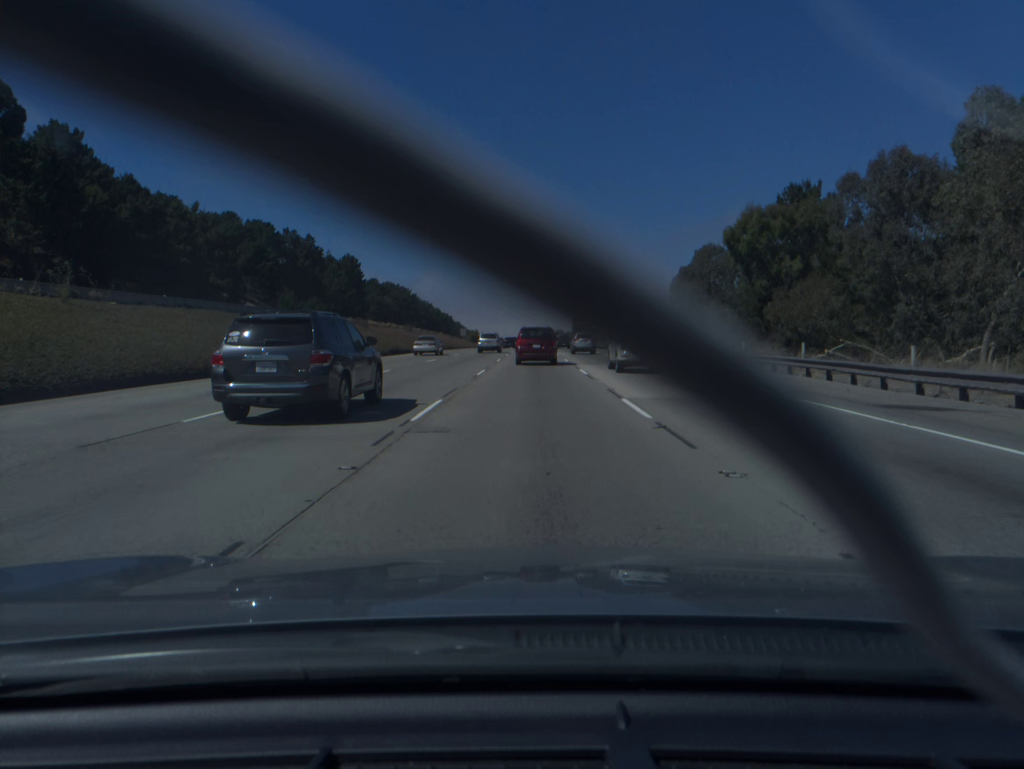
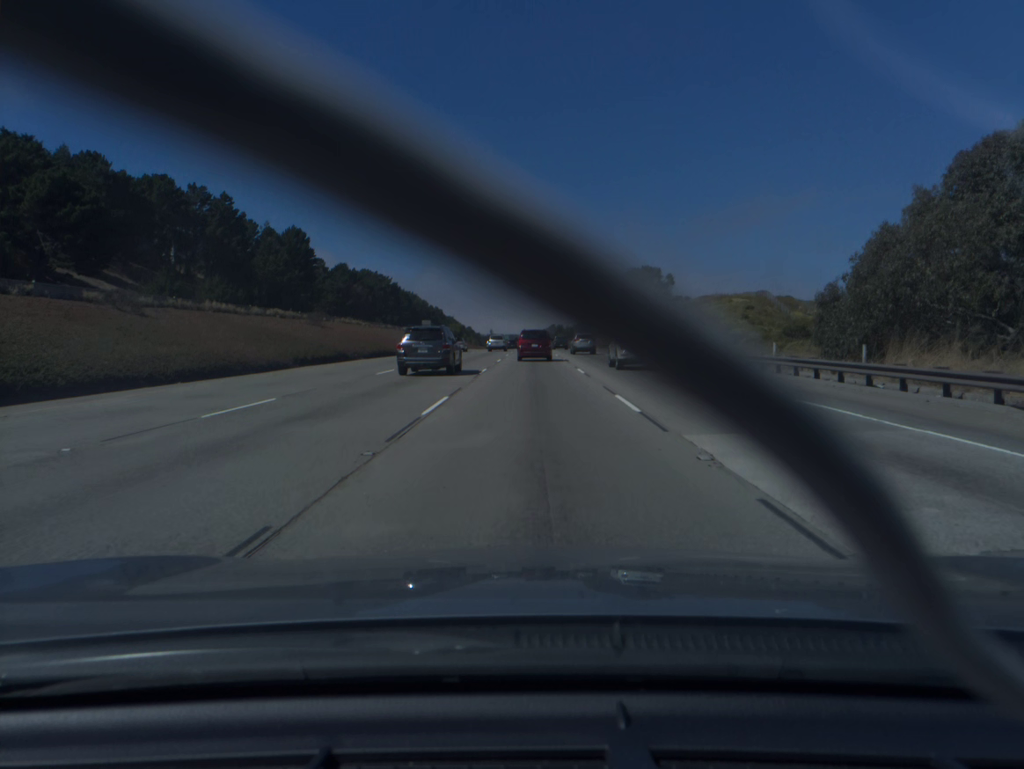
(+0.1, +57.2) m; 0°
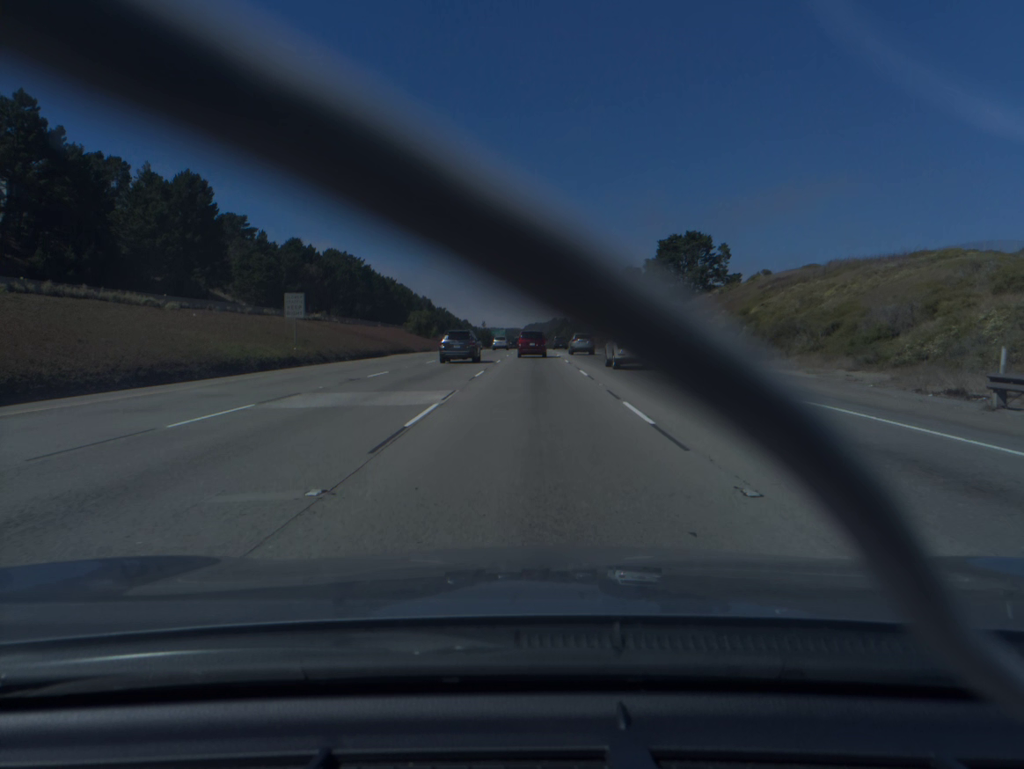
(0.0, +60.0) m; 0°
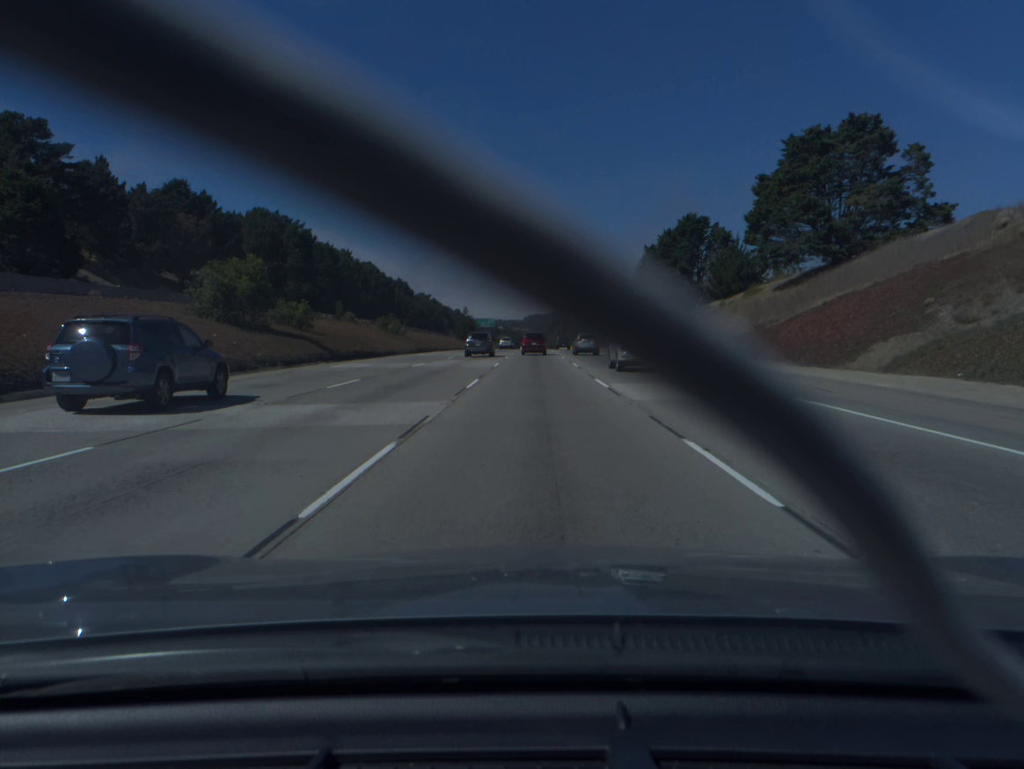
(-0.1, +78.9) m; 0°
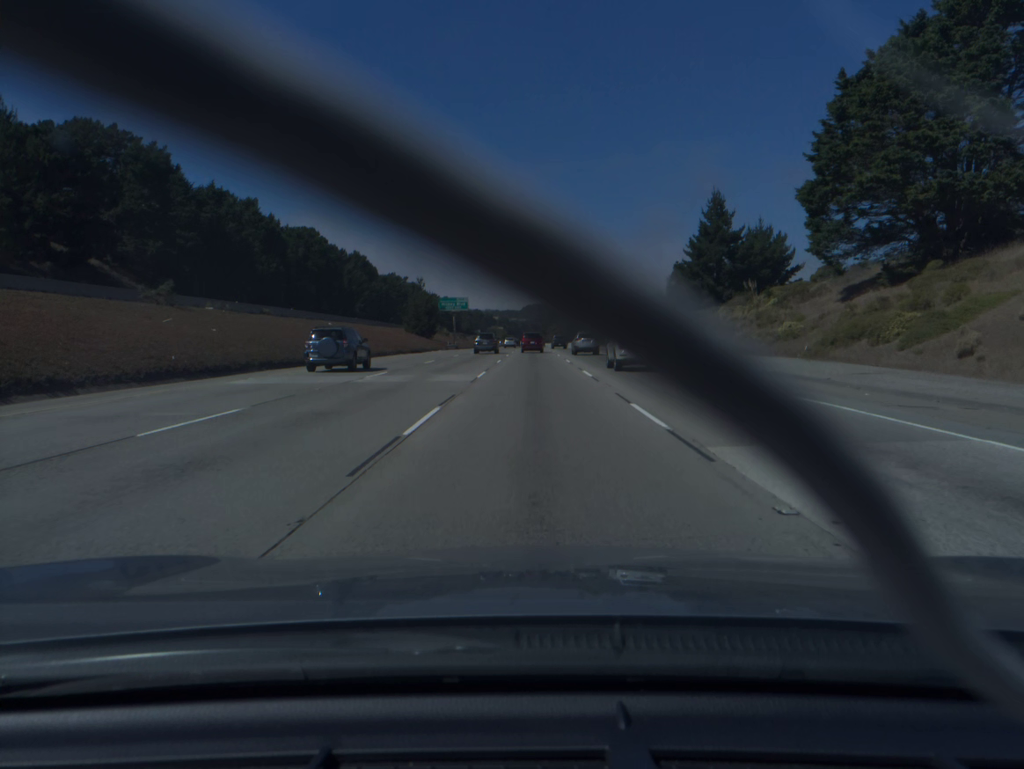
(+0.1, +82.8) m; 0°
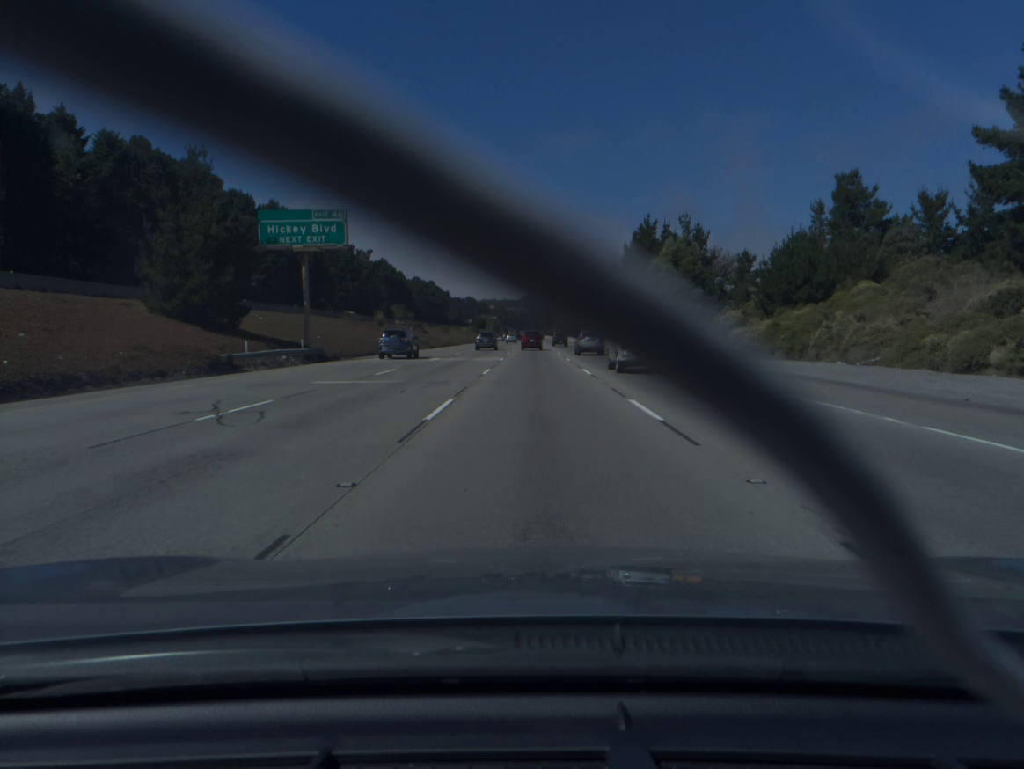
(0.0, +86.0) m; 0°
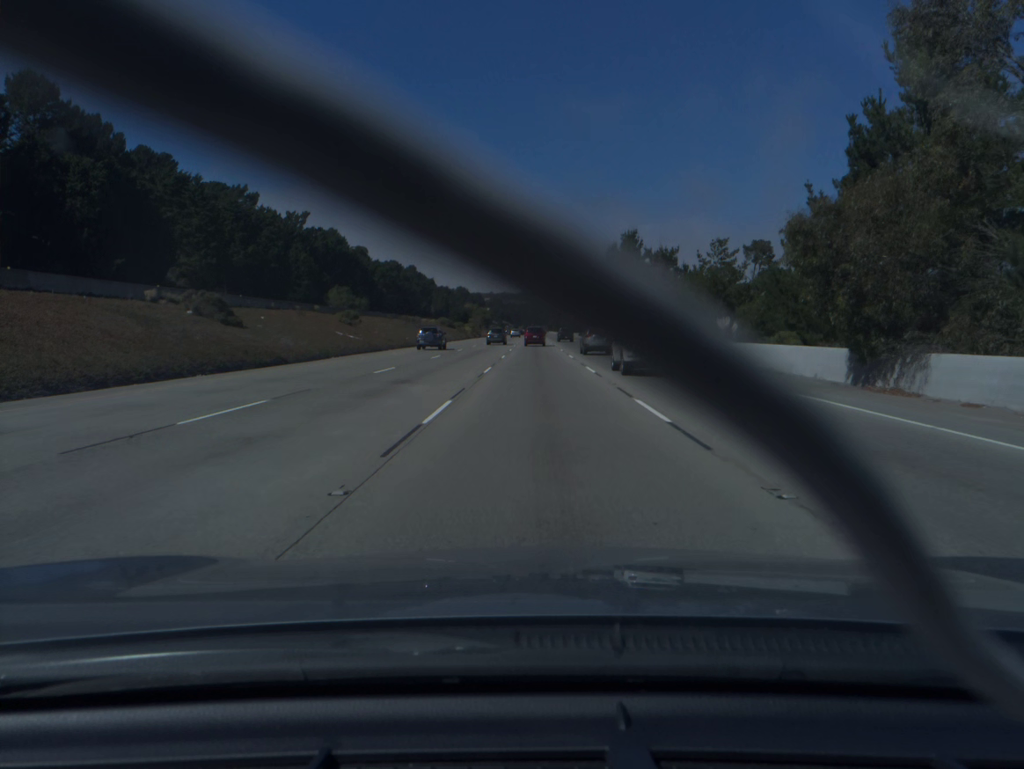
(-0.1, +88.4) m; 0°
